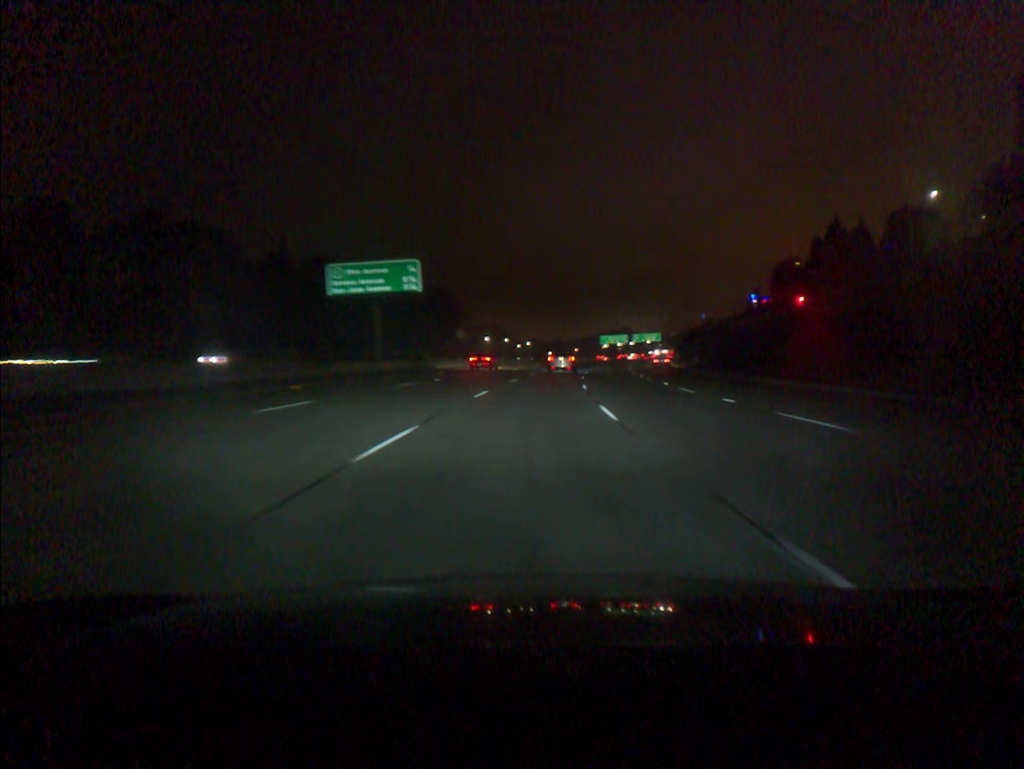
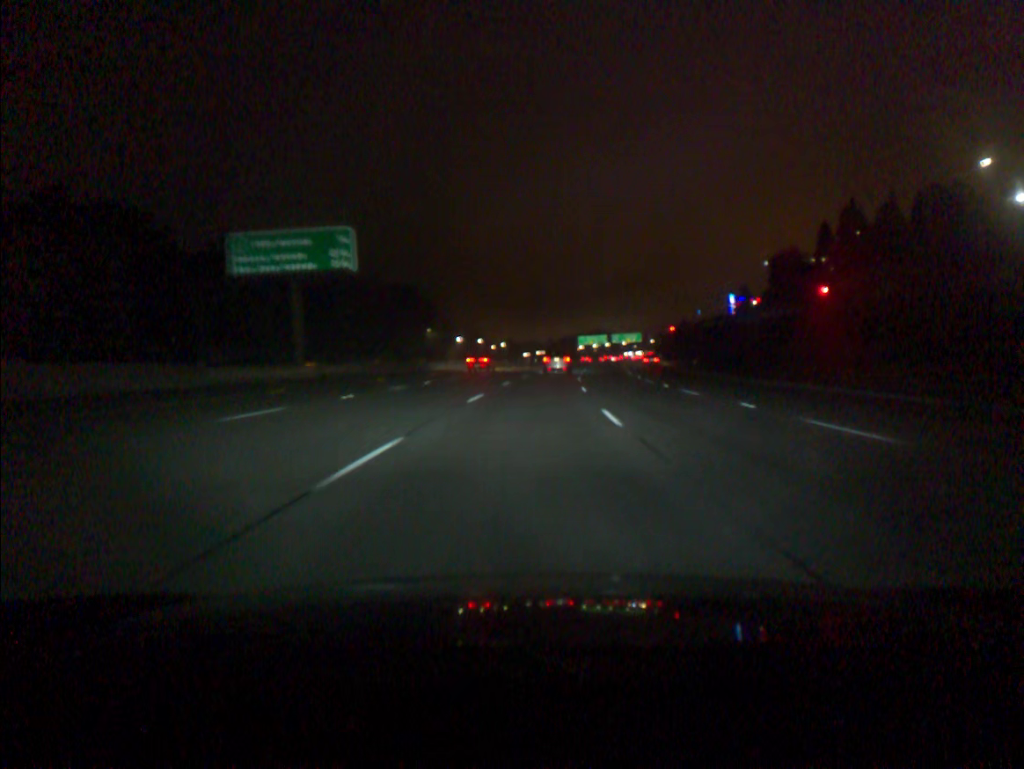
(+0.2, +16.2) m; +2°
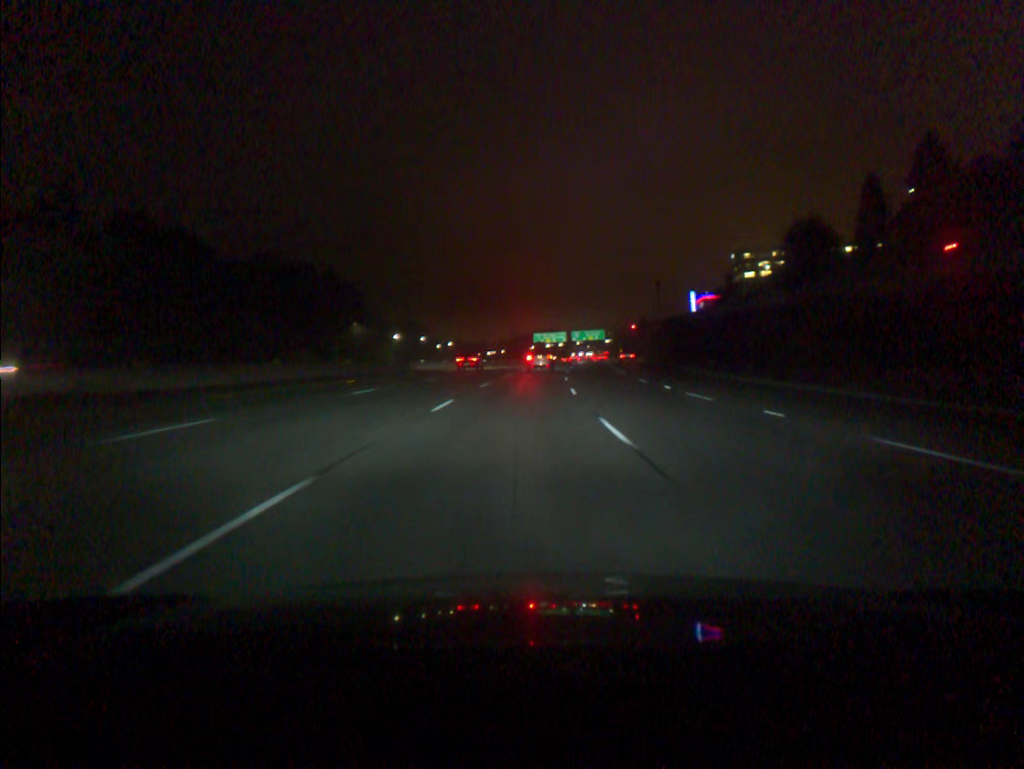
(+1.0, +32.4) m; +4°
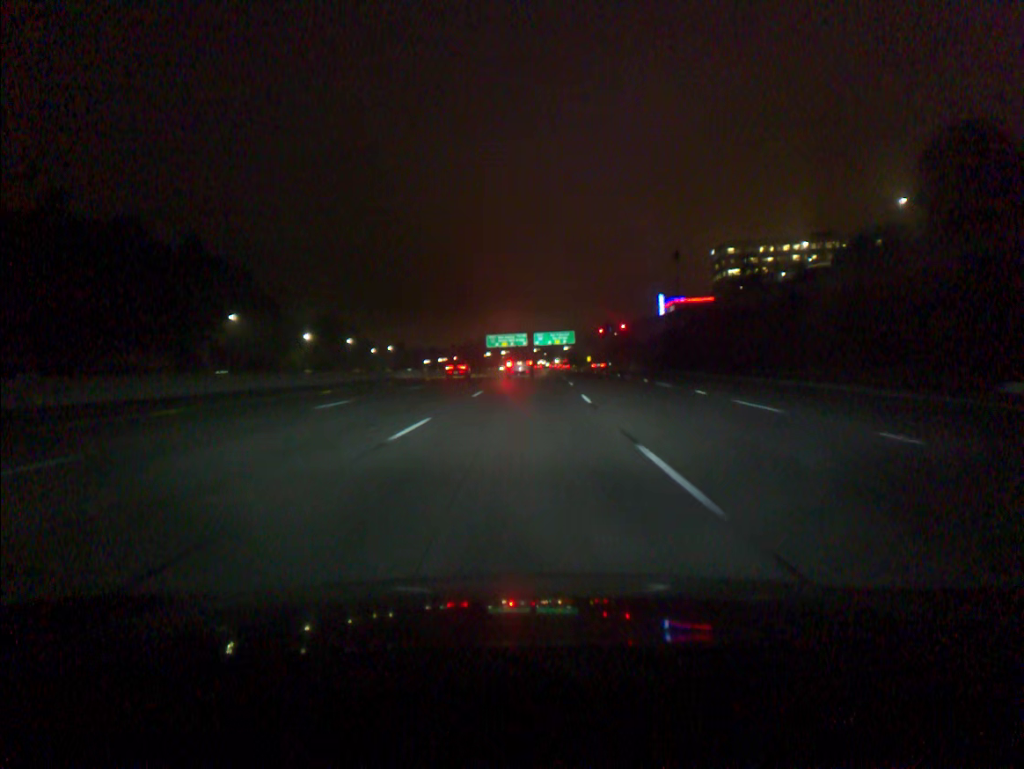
(+1.4, +48.6) m; +3°
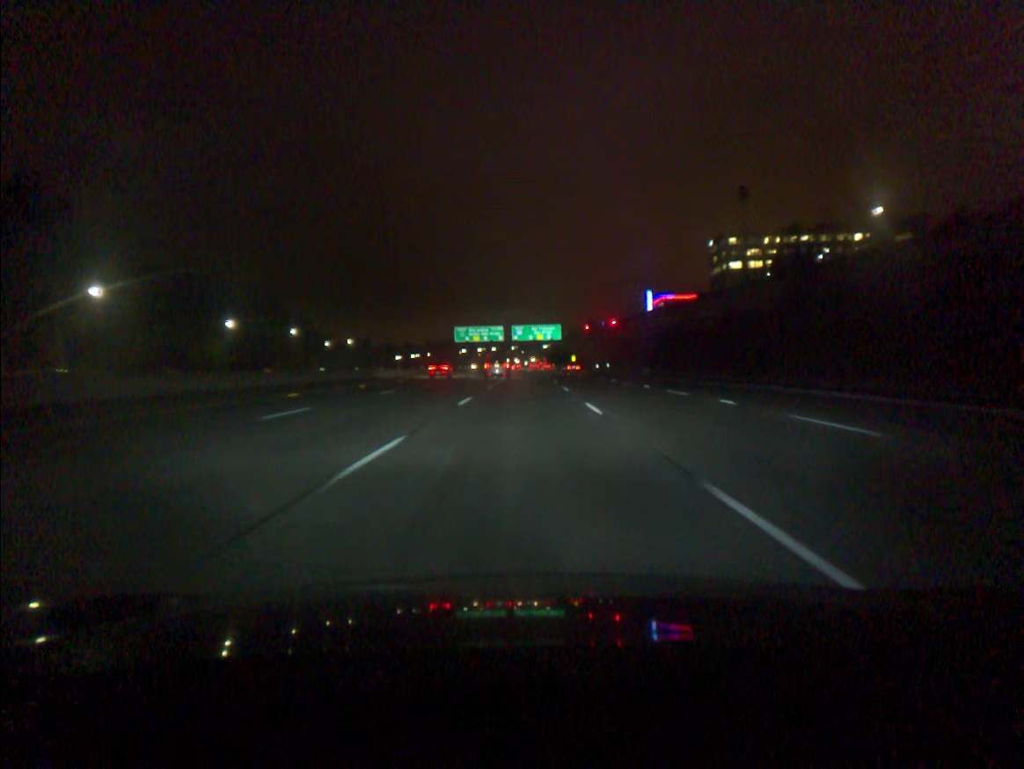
(+0.6, +32.5) m; +2°
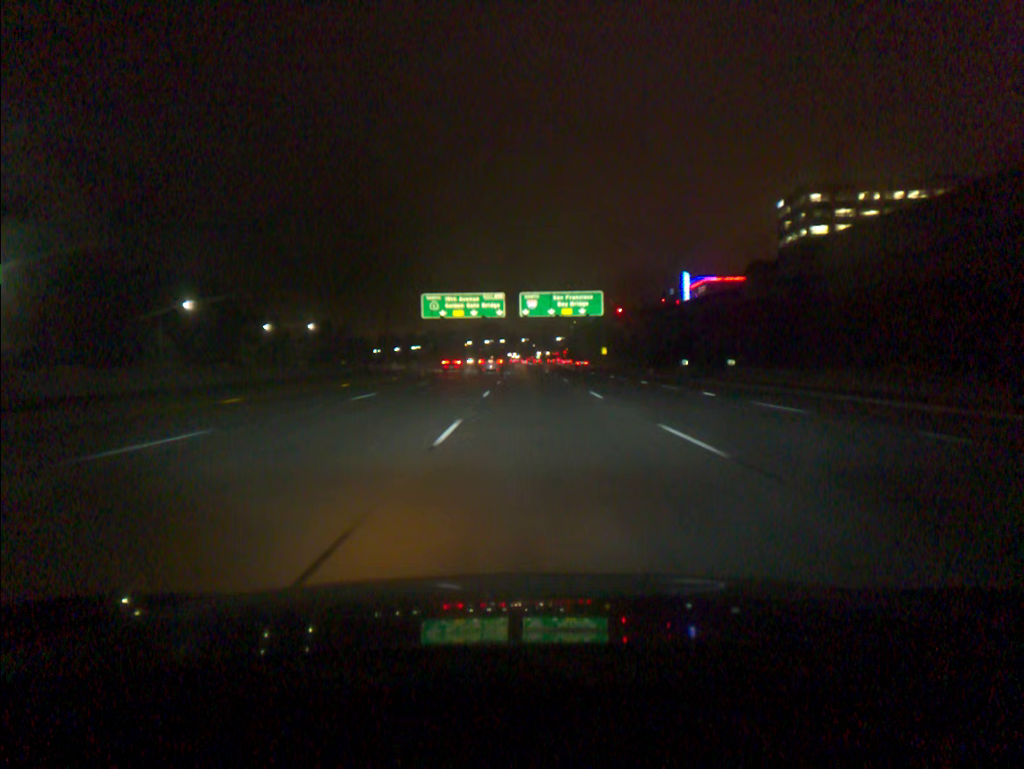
(-0.2, +66.0) m; -1°
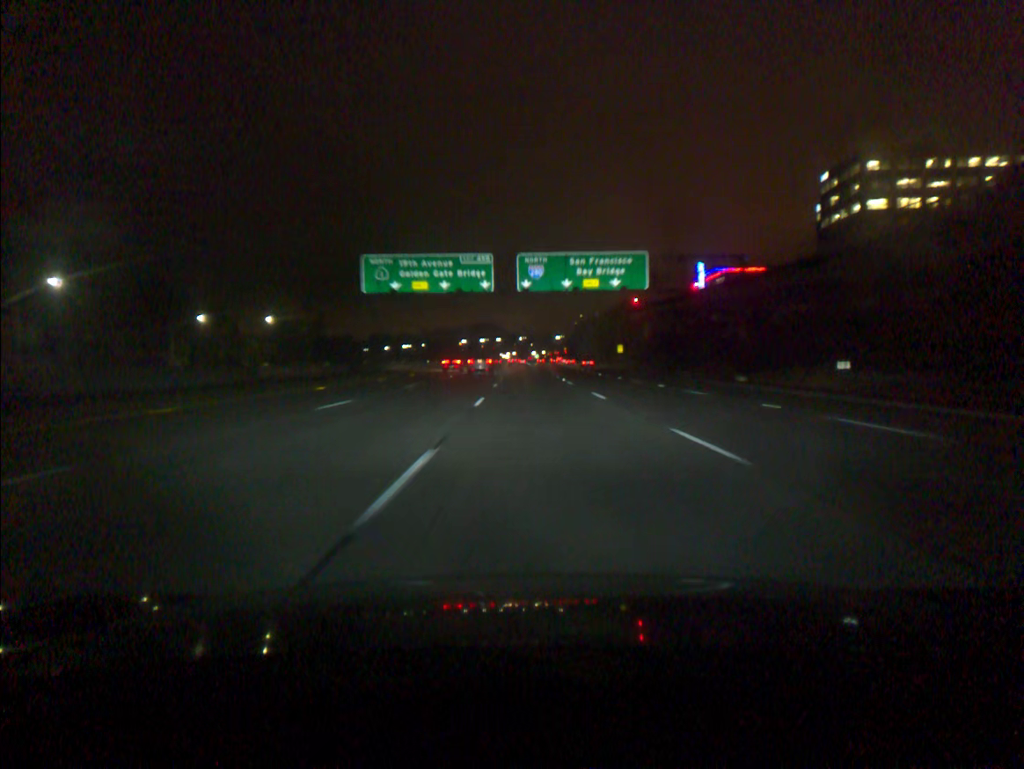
(0.0, +33.8) m; 0°
